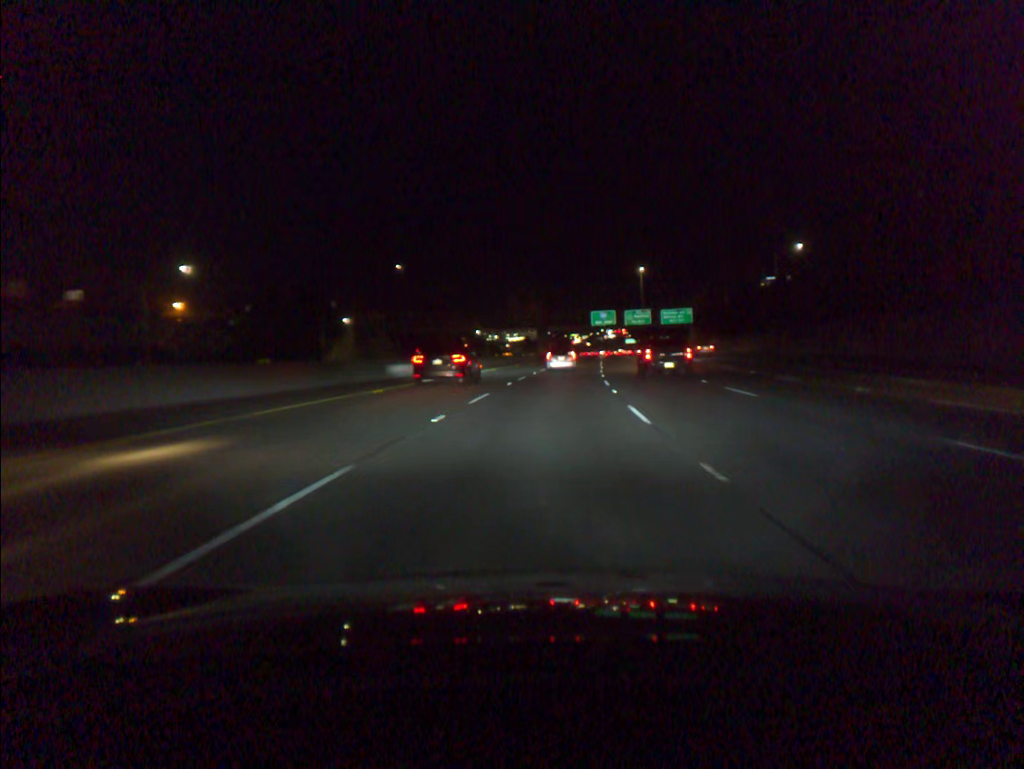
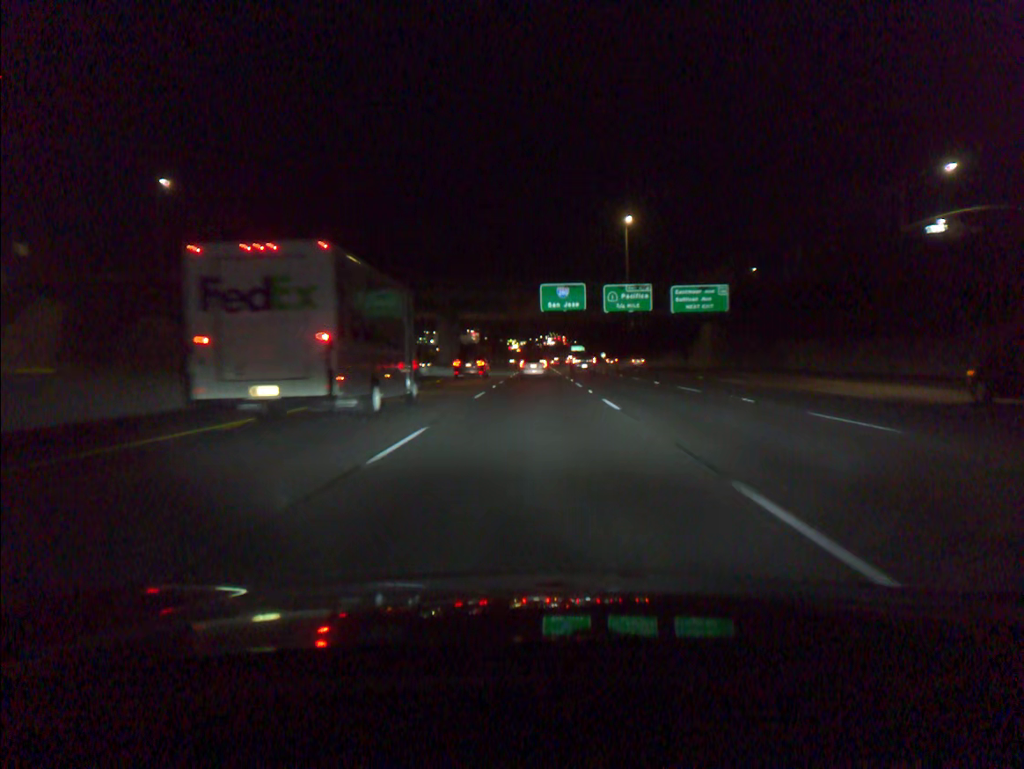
(+3.3, +68.4) m; +5°
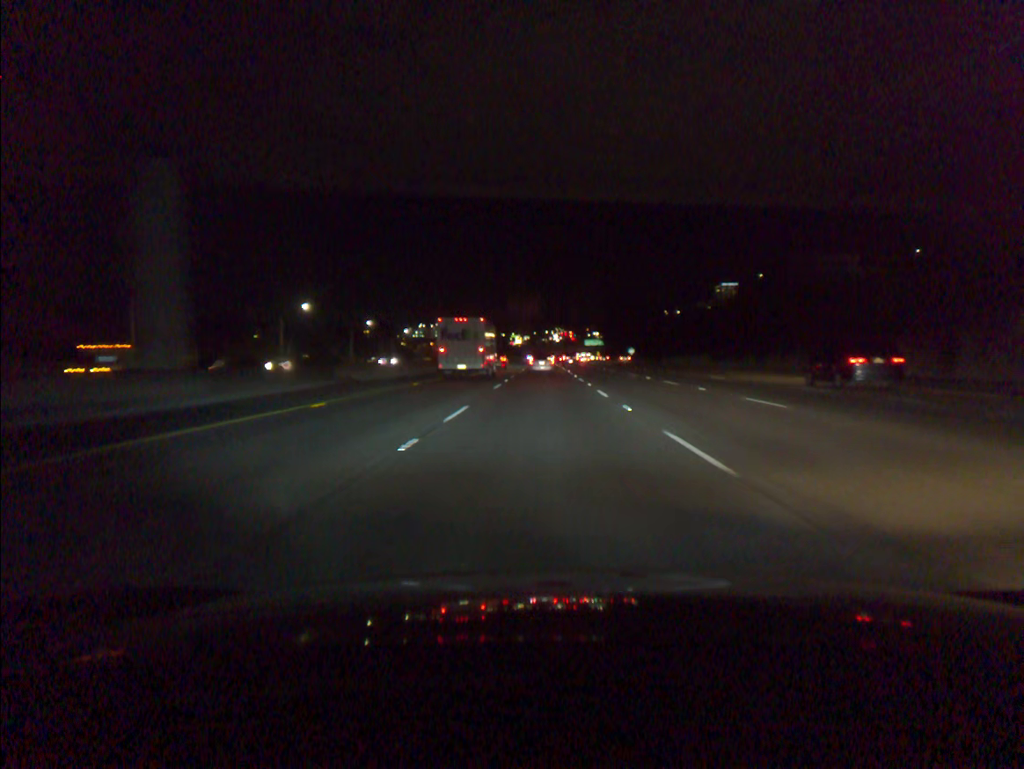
(-0.3, +68.2) m; 0°
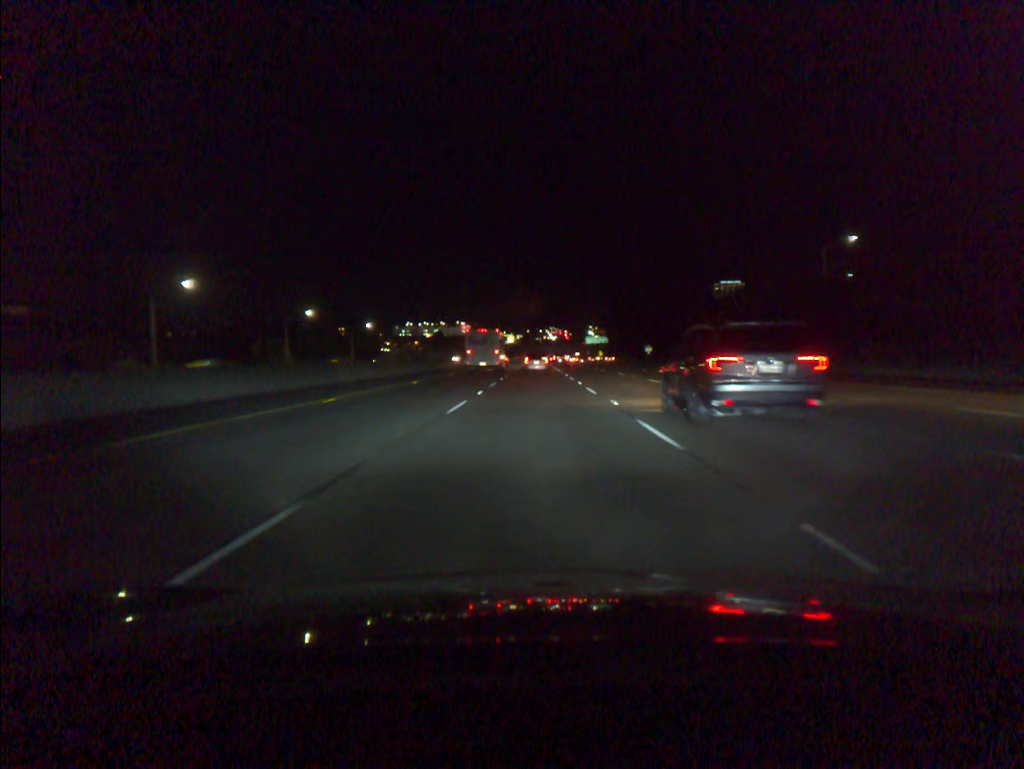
(+0.2, +41.7) m; +1°
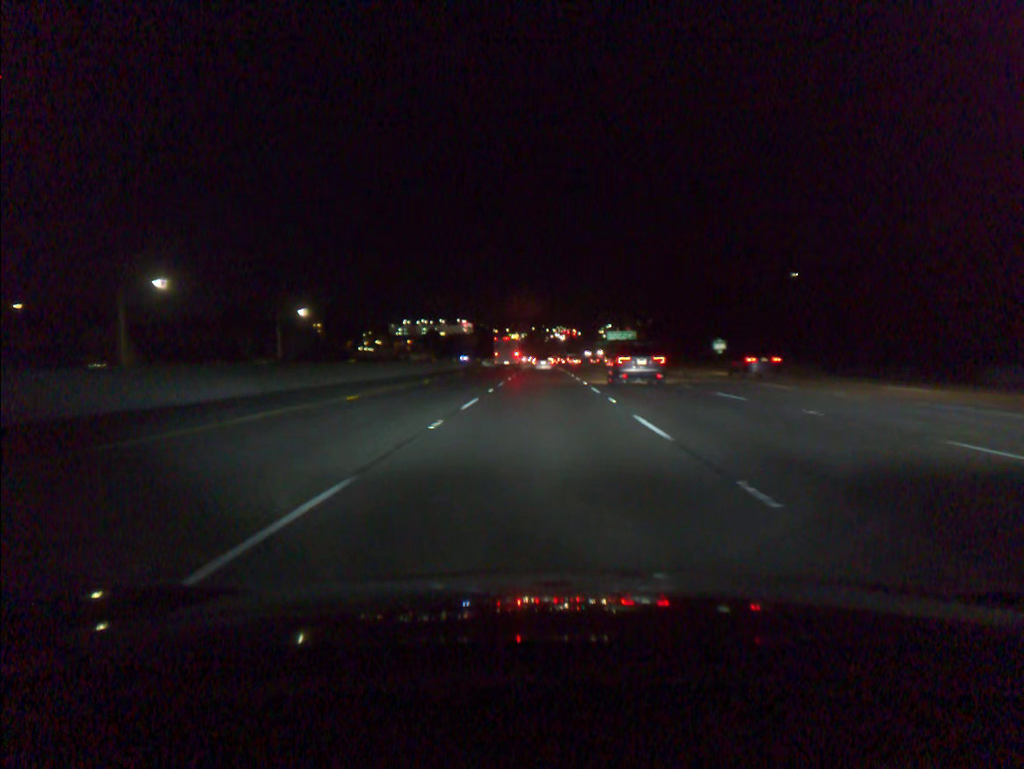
(-0.2, +56.9) m; -1°
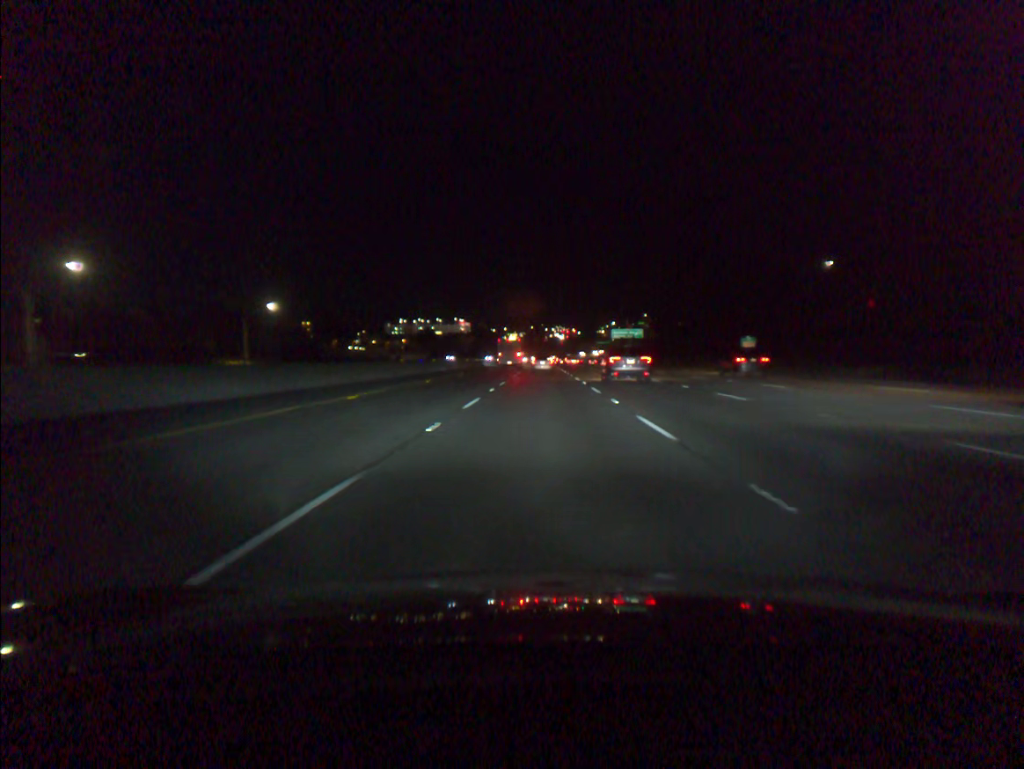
(0.0, +14.5) m; 0°
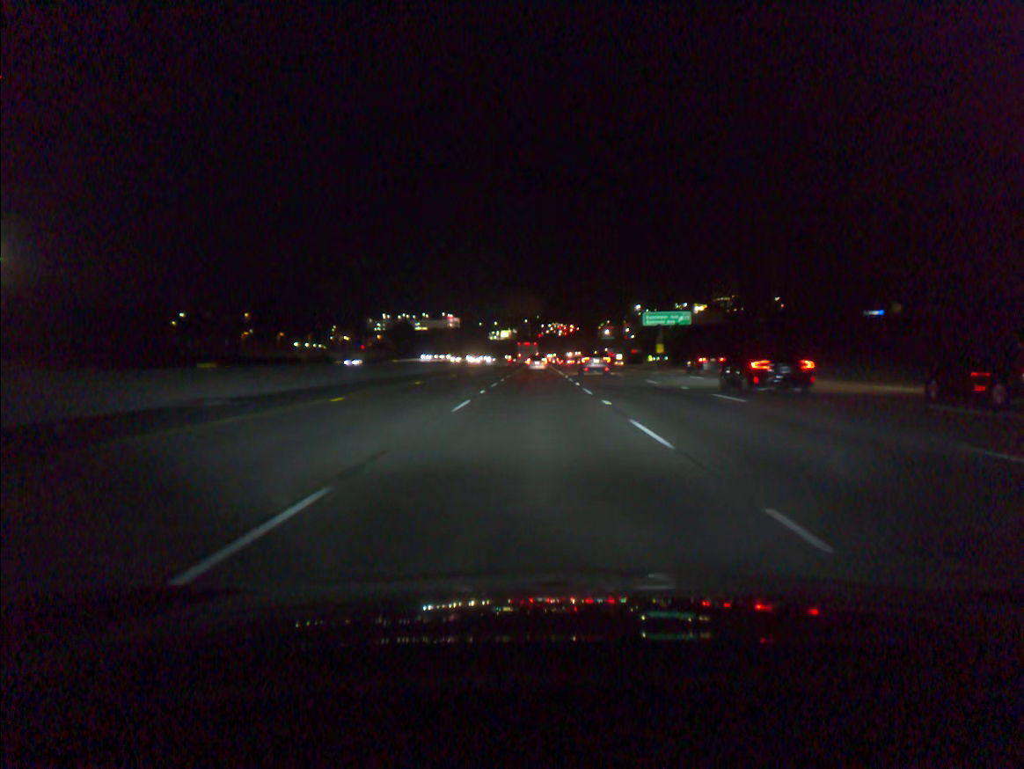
(+0.3, +59.4) m; 0°
